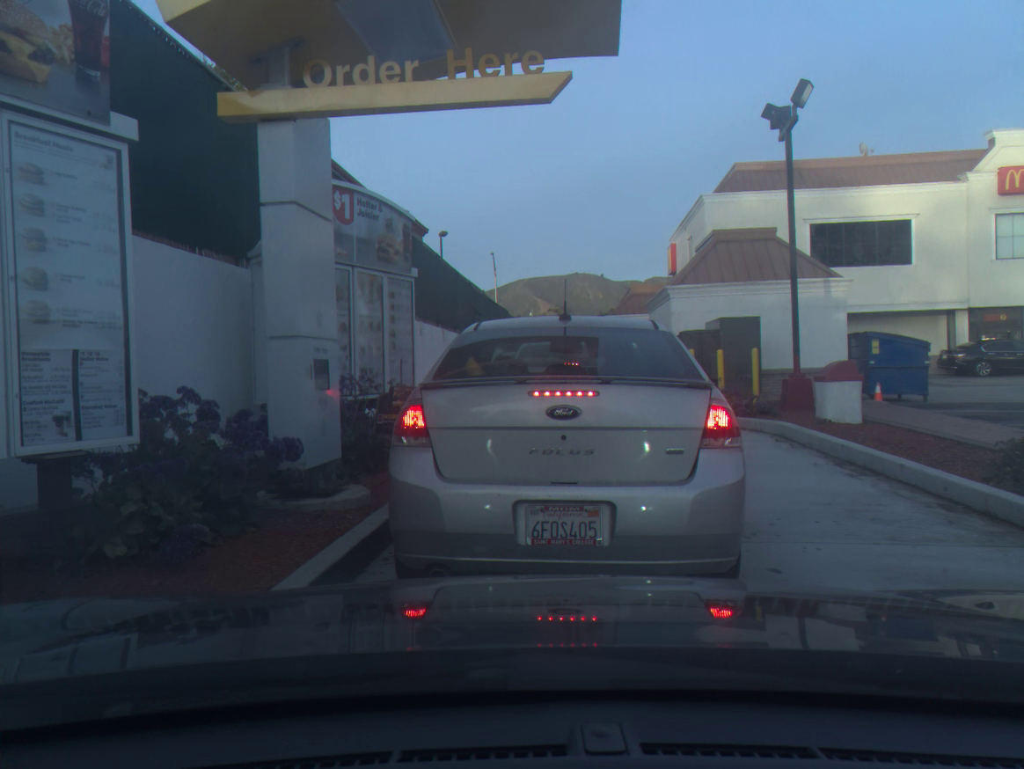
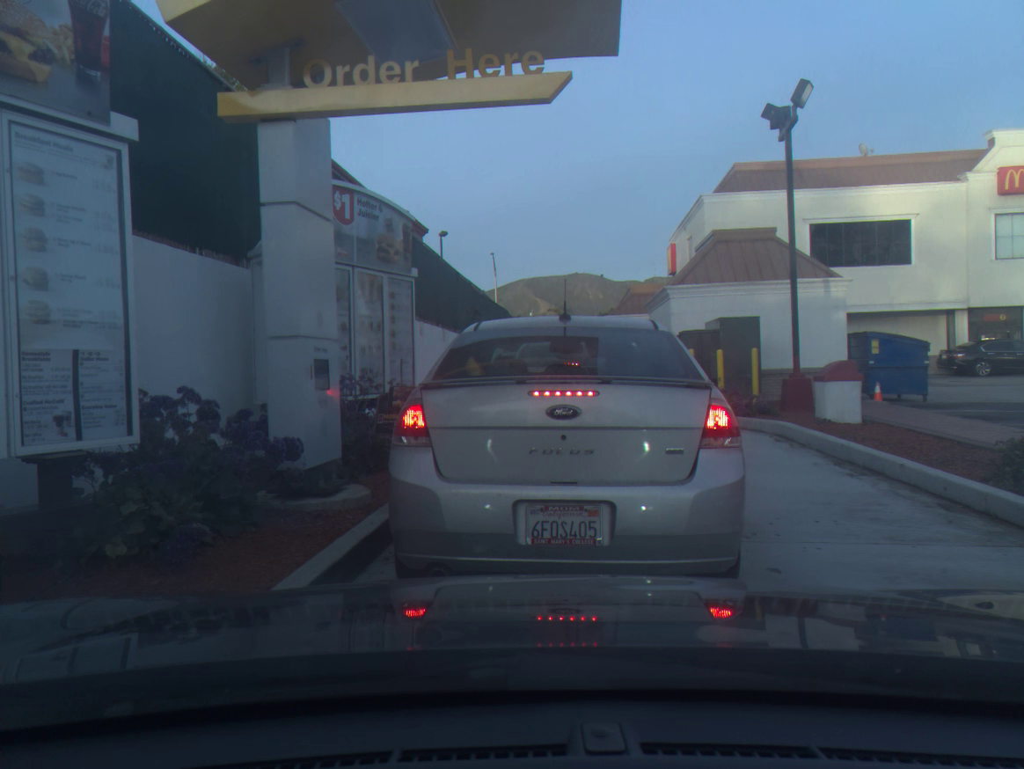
(0.0, 0.0) m; 0°
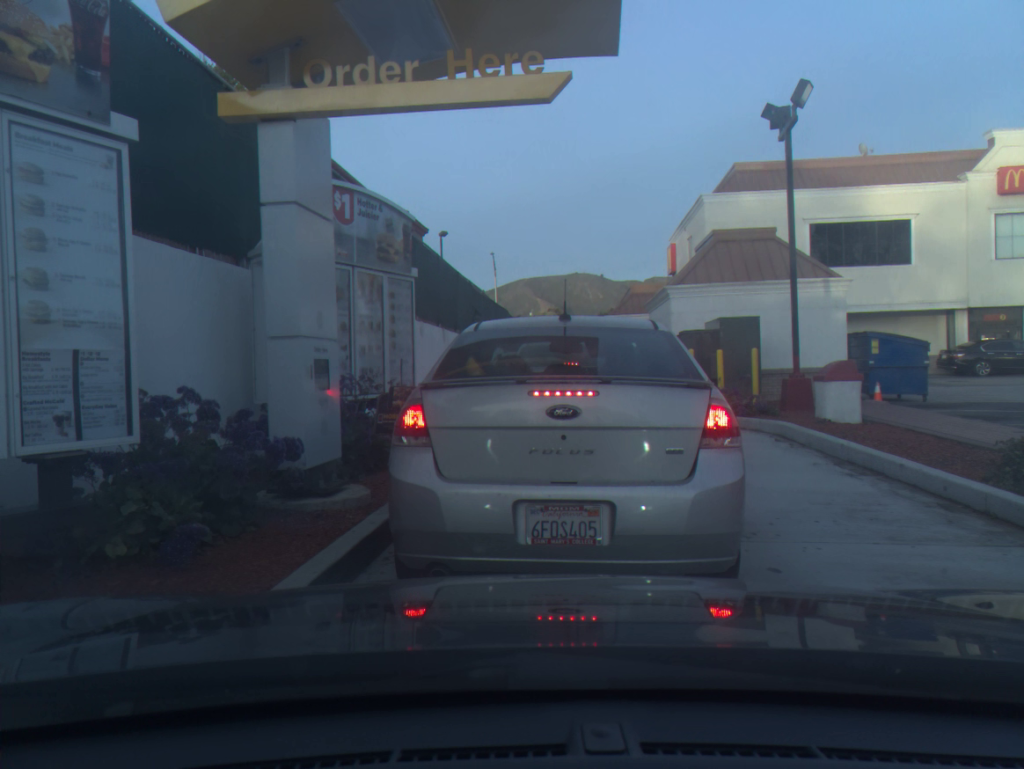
(0.0, 0.0) m; 0°
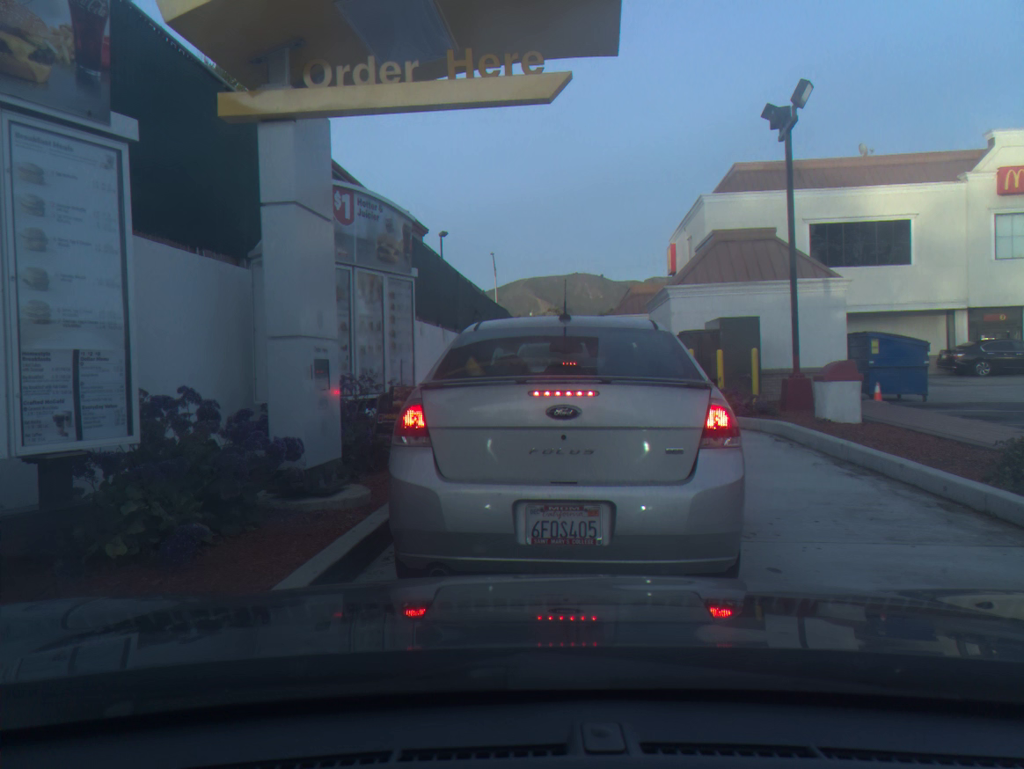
(0.0, 0.0) m; 0°
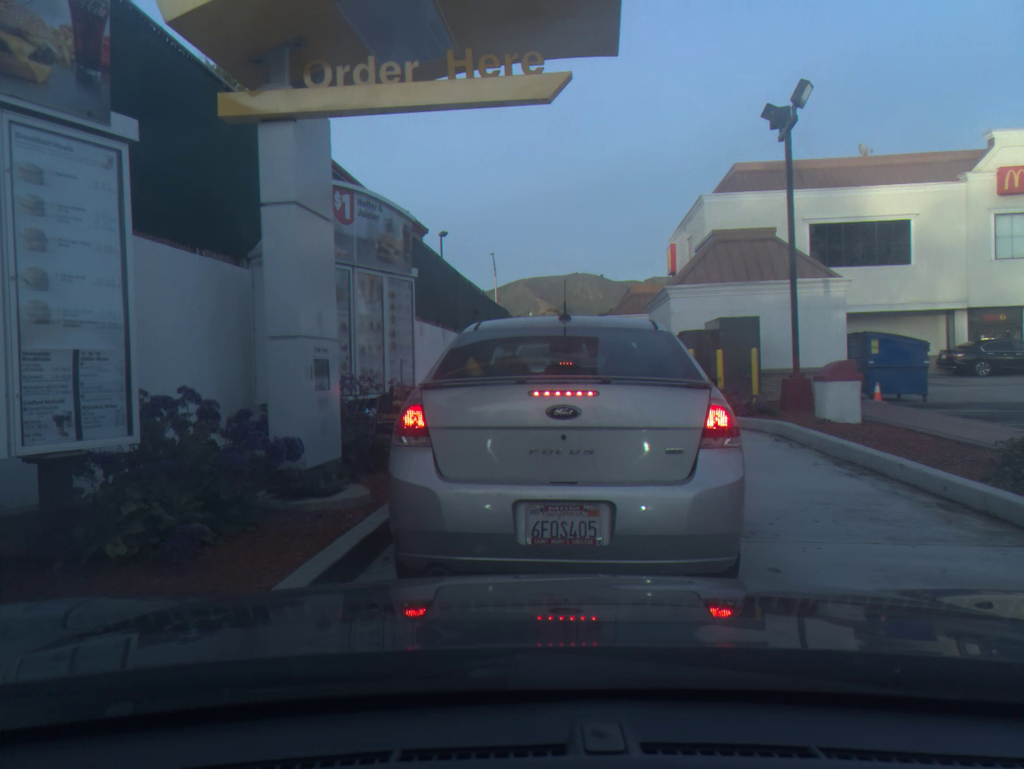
(0.0, 0.0) m; 0°
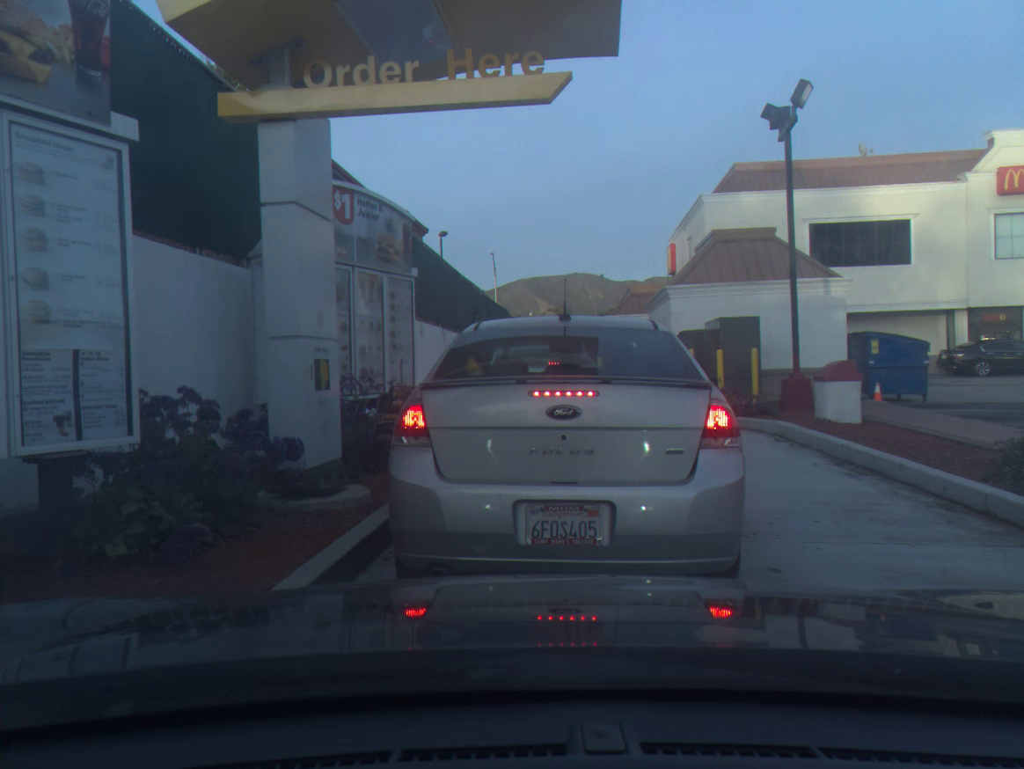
(0.0, 0.0) m; 0°
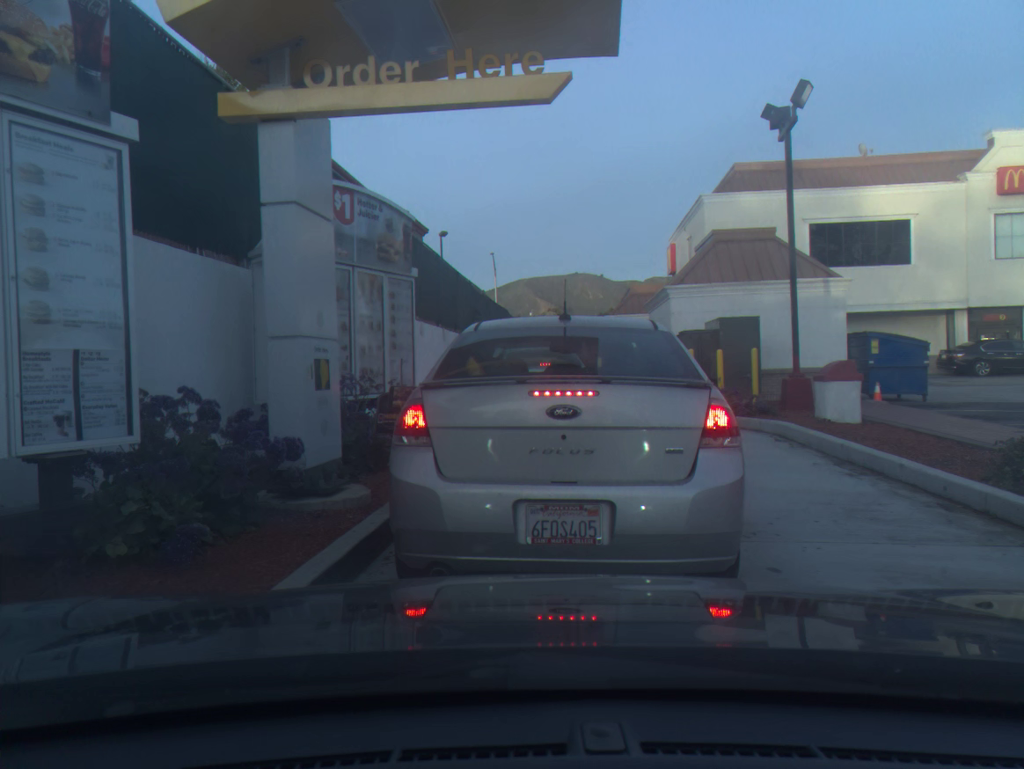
(0.0, 0.0) m; 0°
